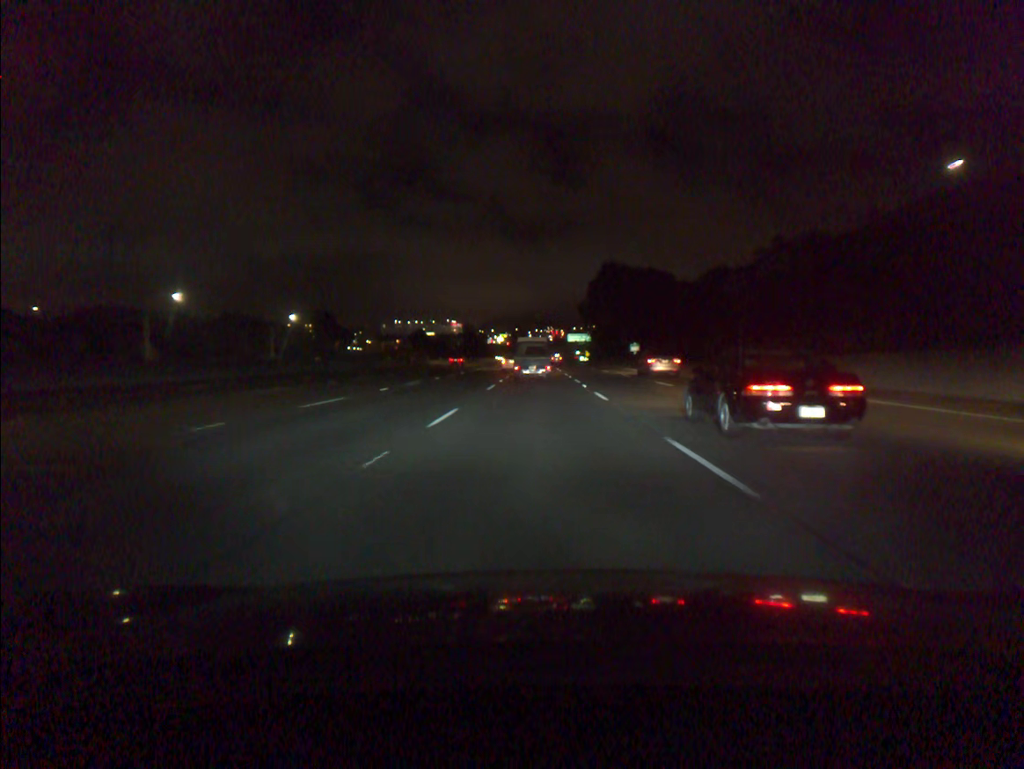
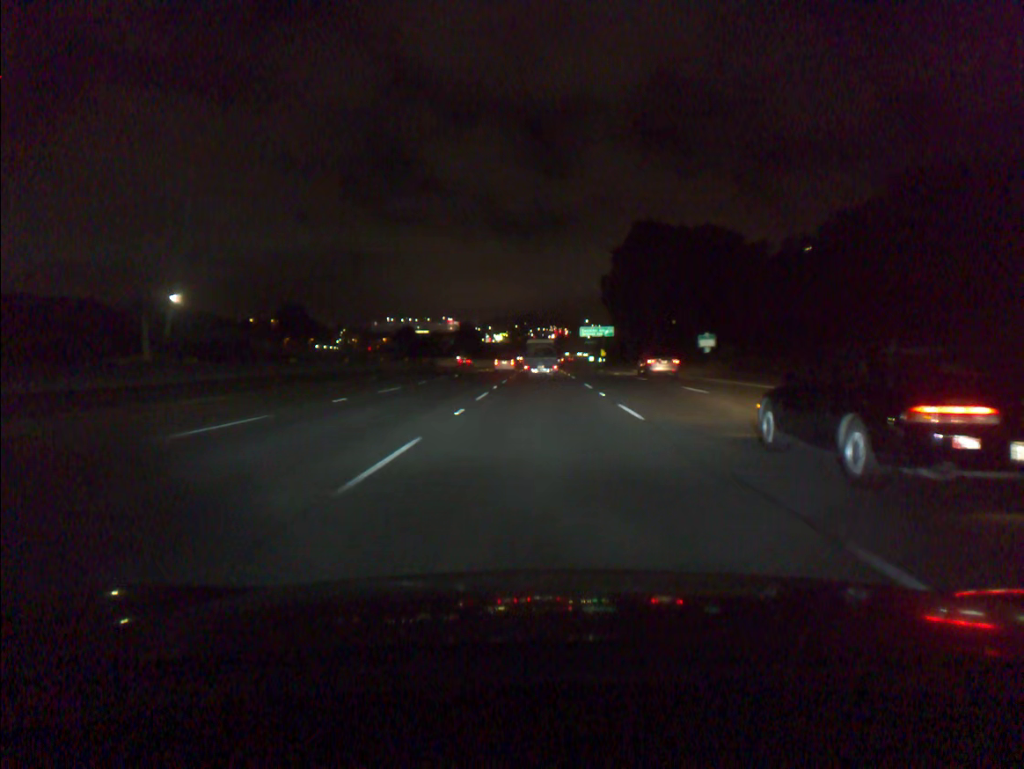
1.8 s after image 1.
(-0.1, +50.2) m; 0°
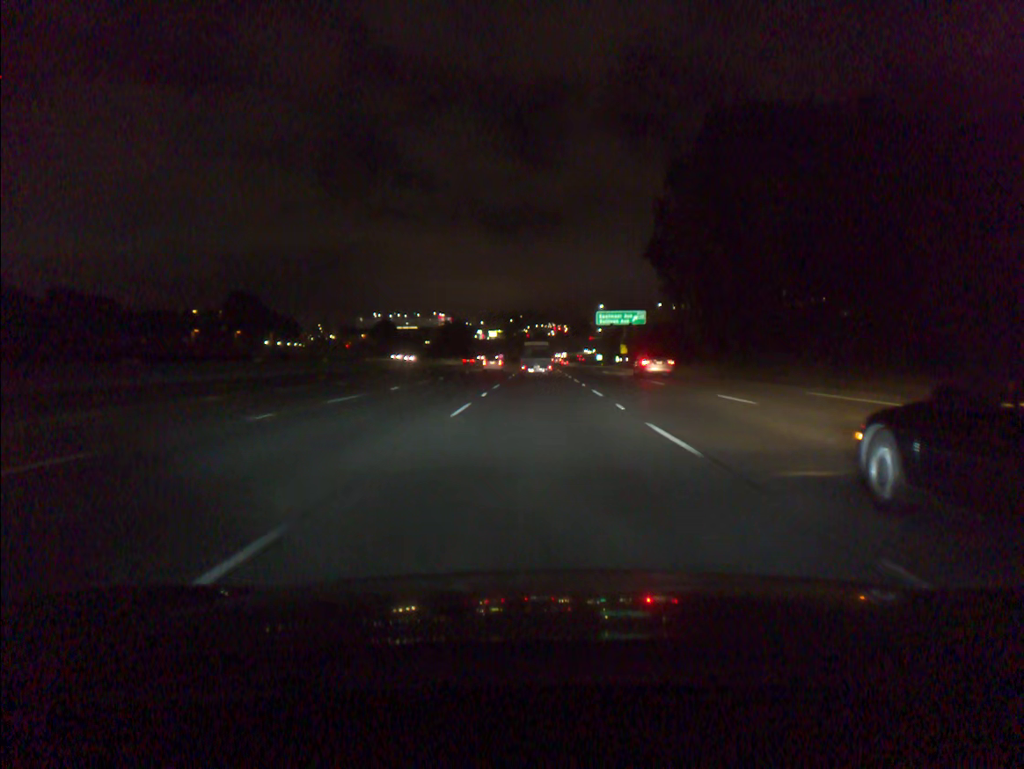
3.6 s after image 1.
(+0.1, +50.0) m; 0°
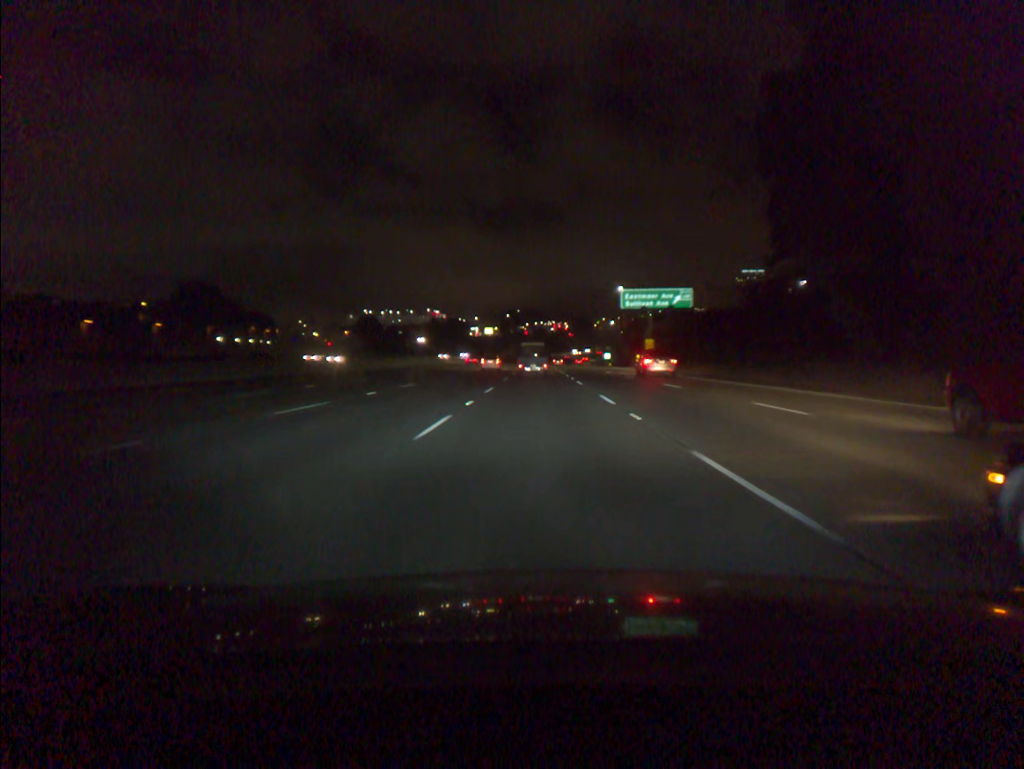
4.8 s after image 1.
(0.0, +33.3) m; 0°
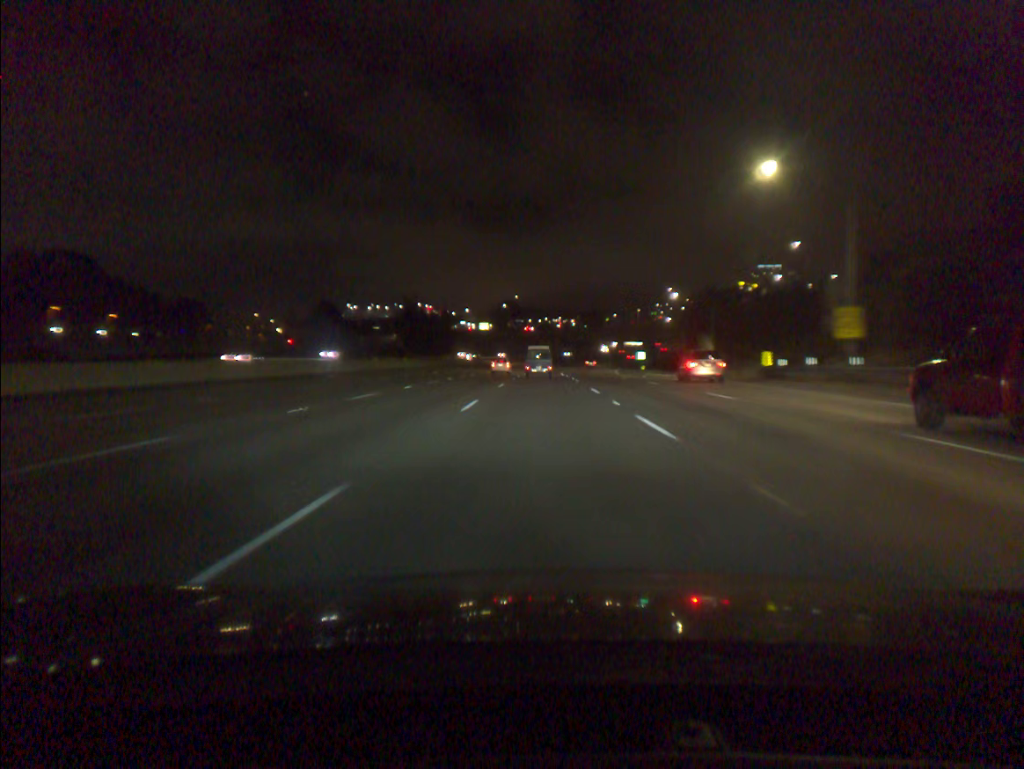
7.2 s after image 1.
(-0.1, +67.2) m; 0°
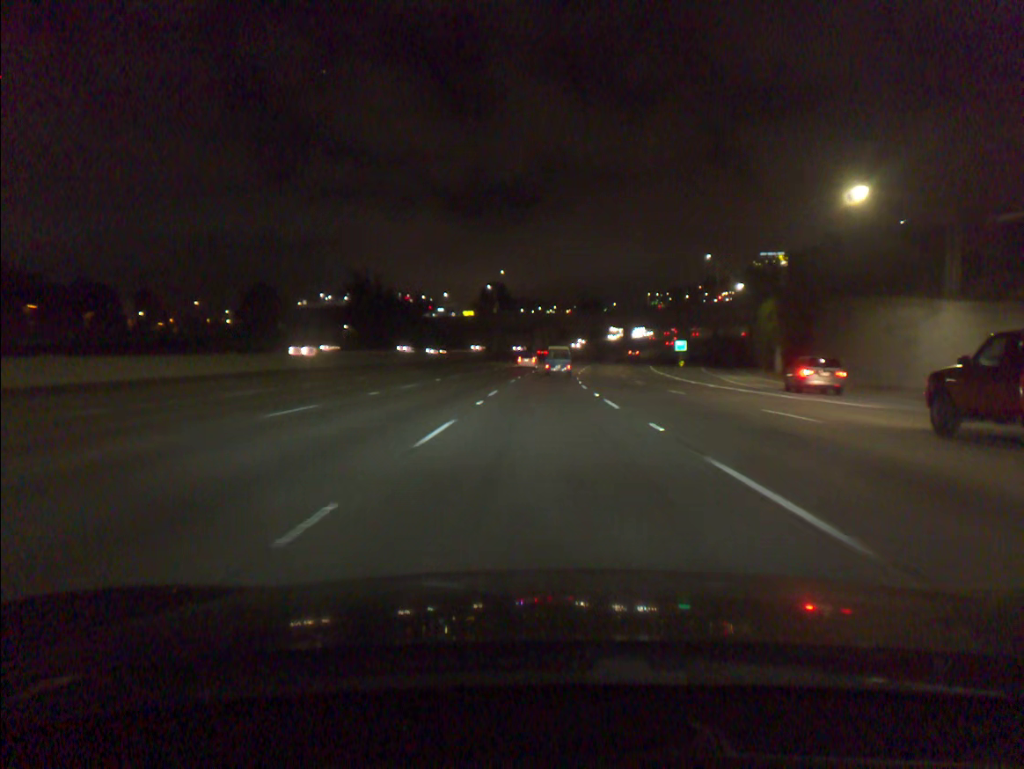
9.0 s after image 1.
(+0.1, +50.8) m; 0°
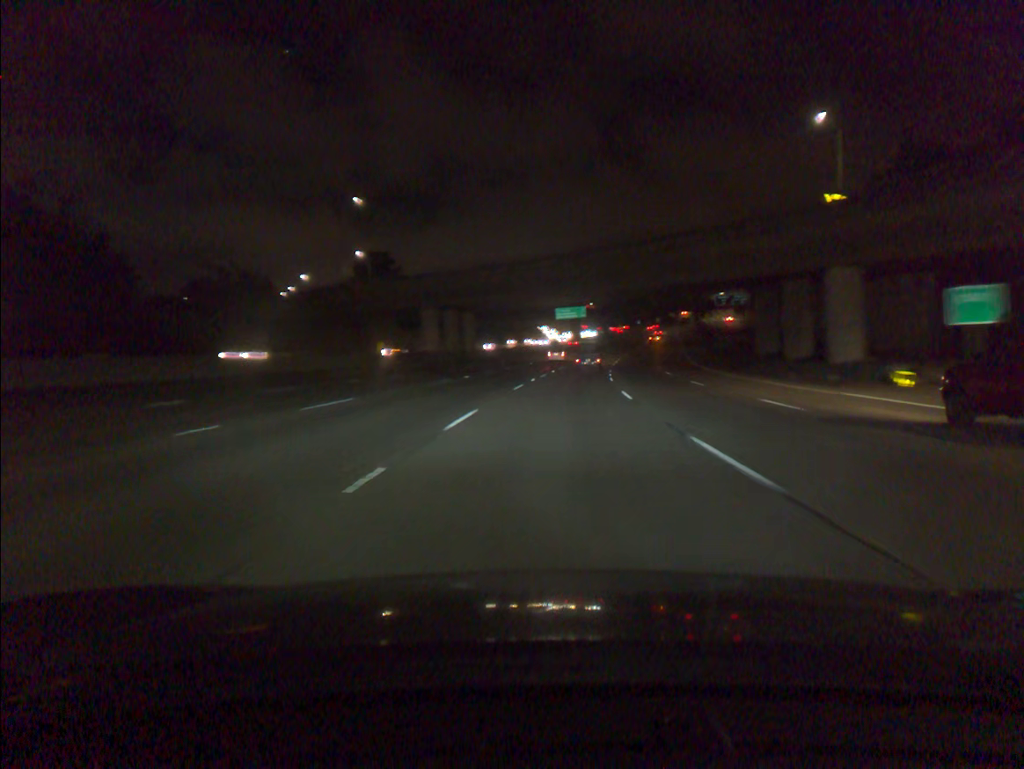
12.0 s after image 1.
(+2.9, +85.5) m; +5°
